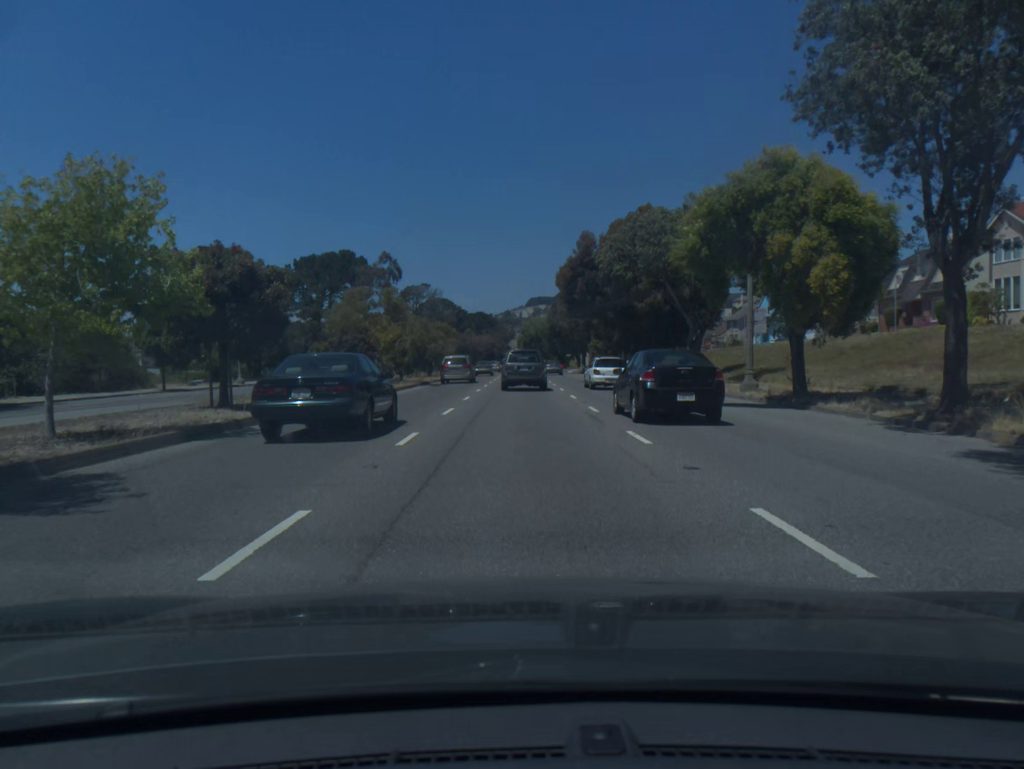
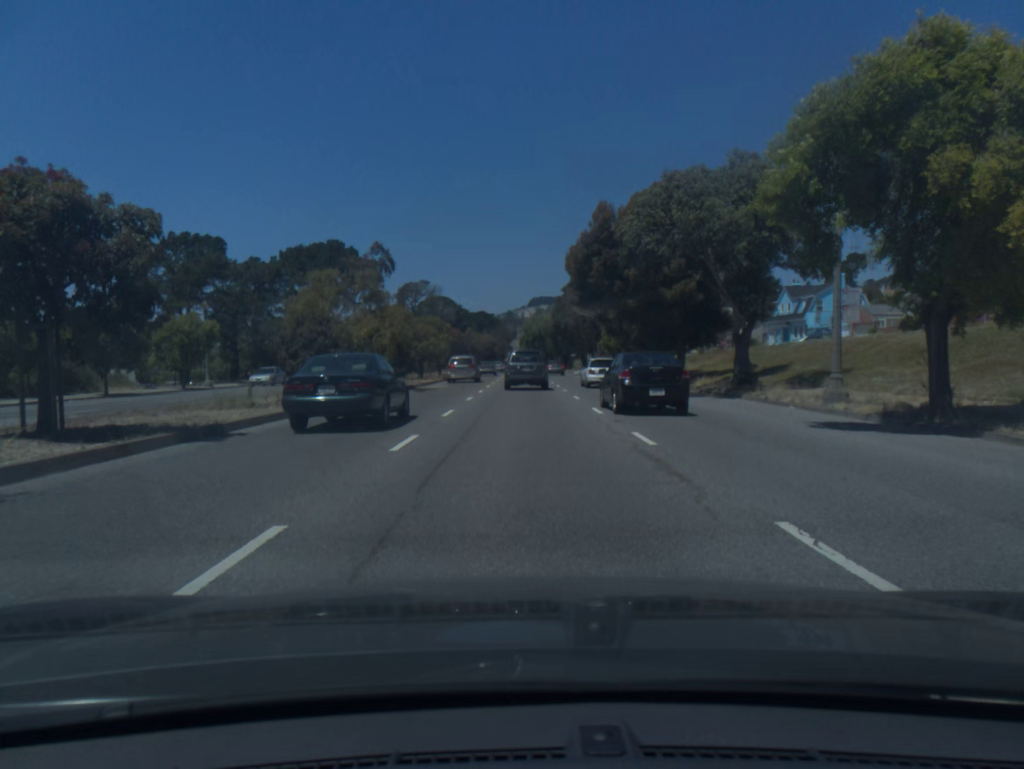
(0.0, +7.8) m; 0°
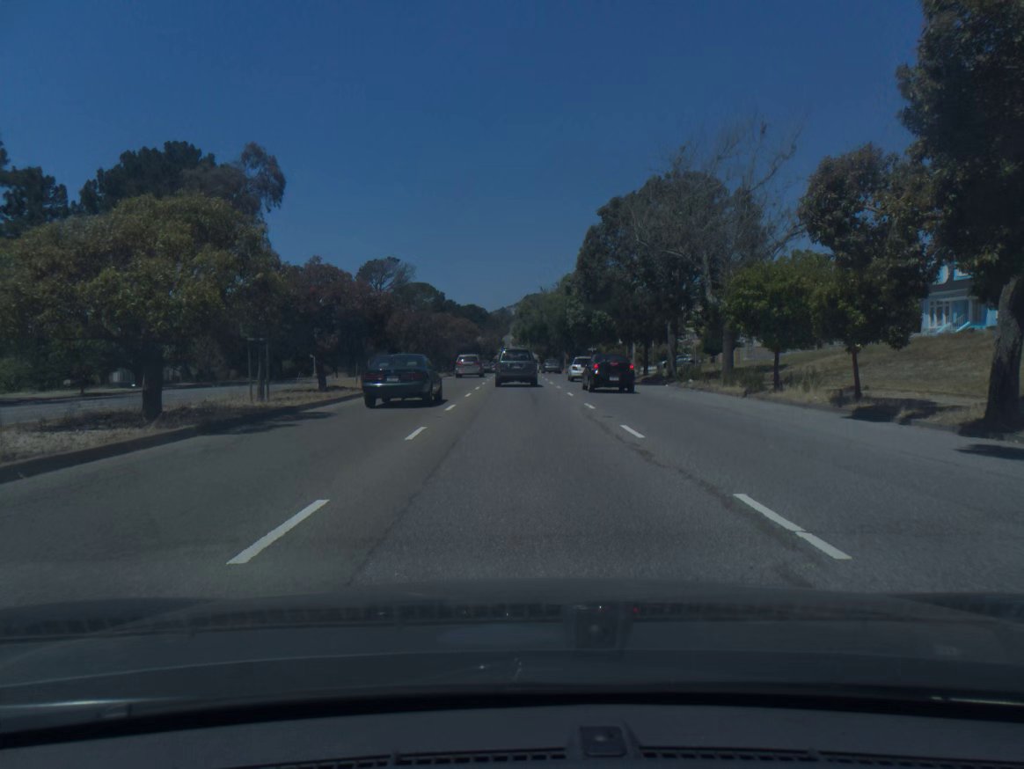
(-0.2, +42.2) m; 0°
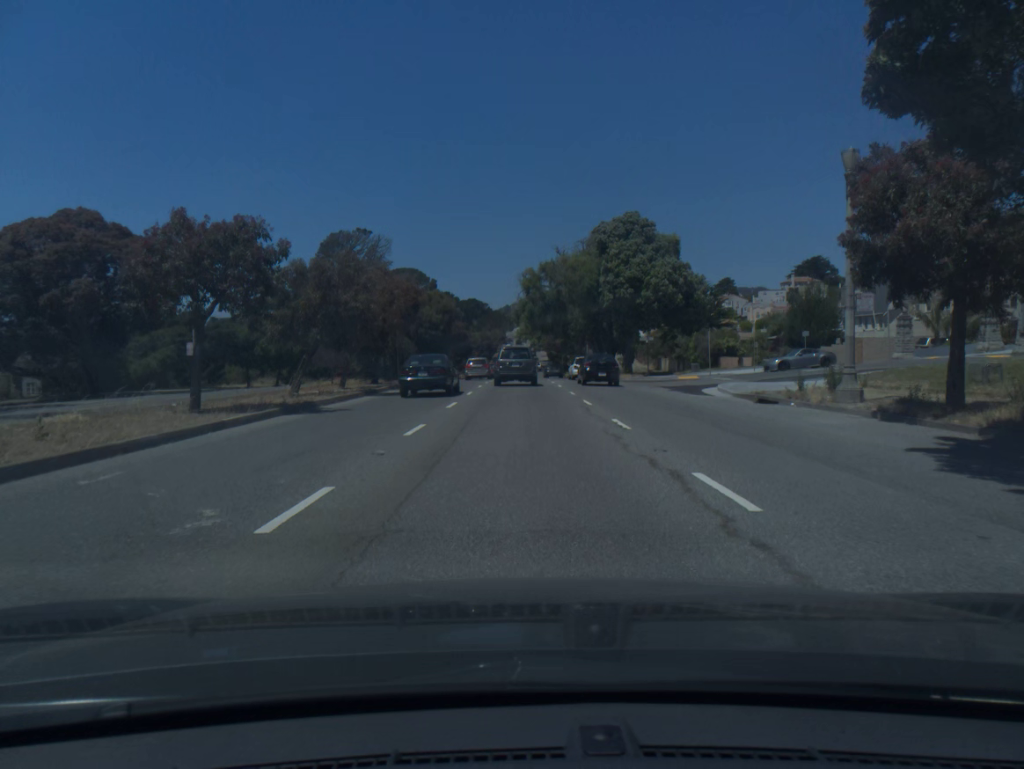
(+0.1, +35.6) m; 0°
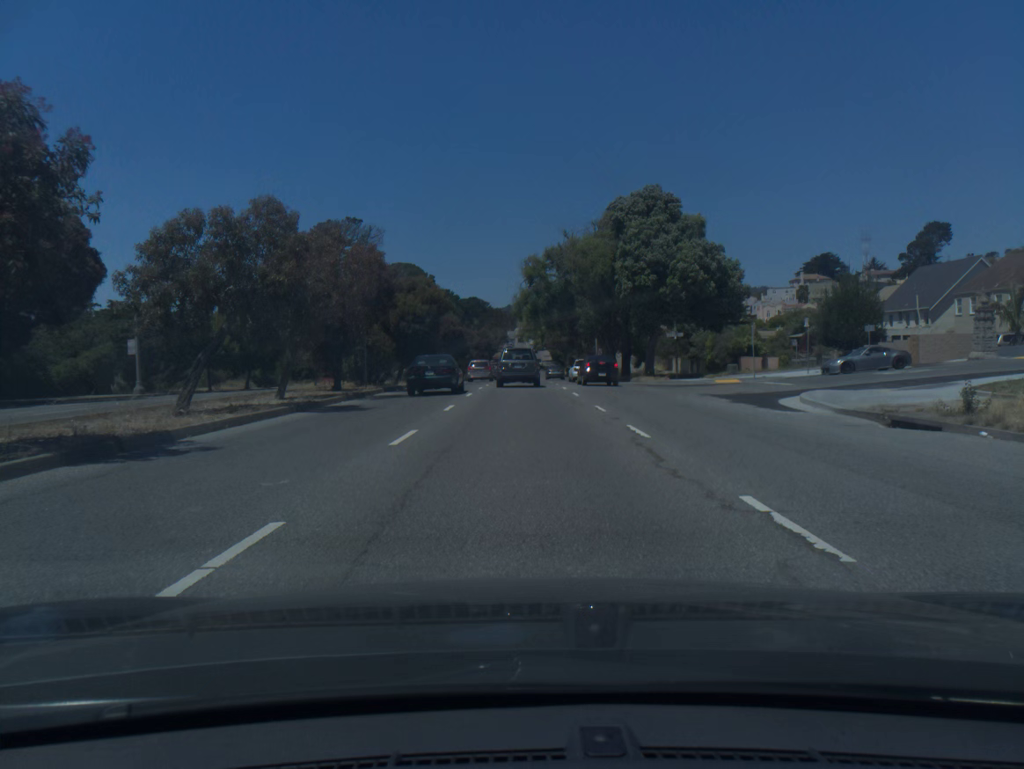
(0.0, +9.0) m; 0°
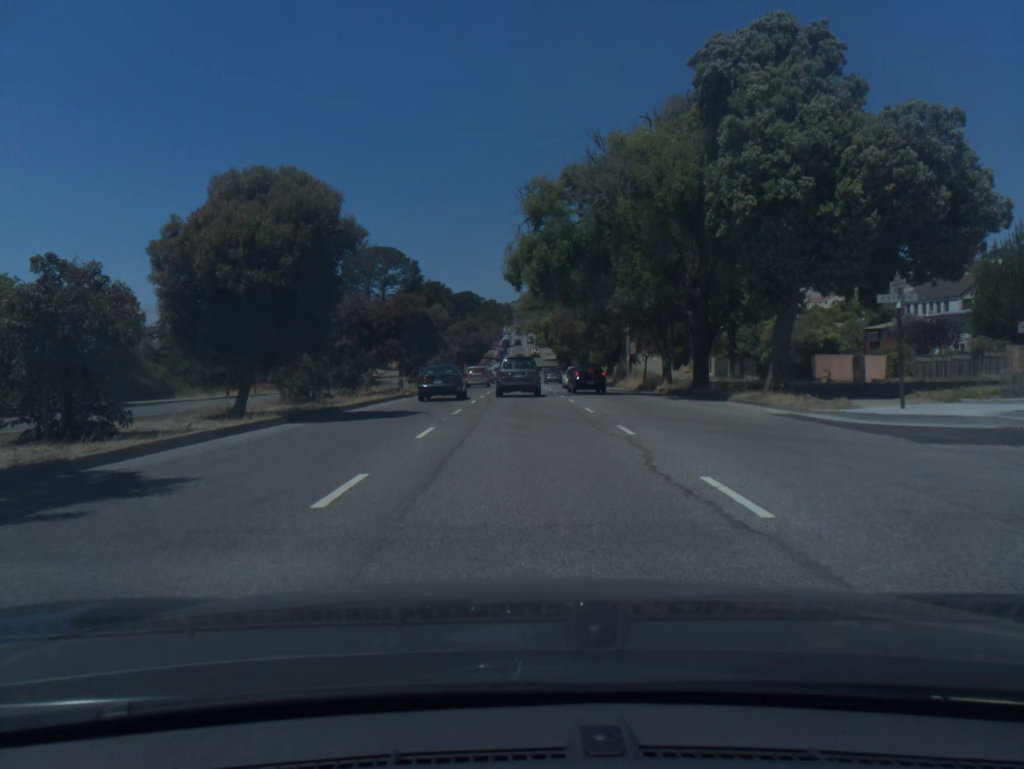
(0.0, +26.8) m; 0°
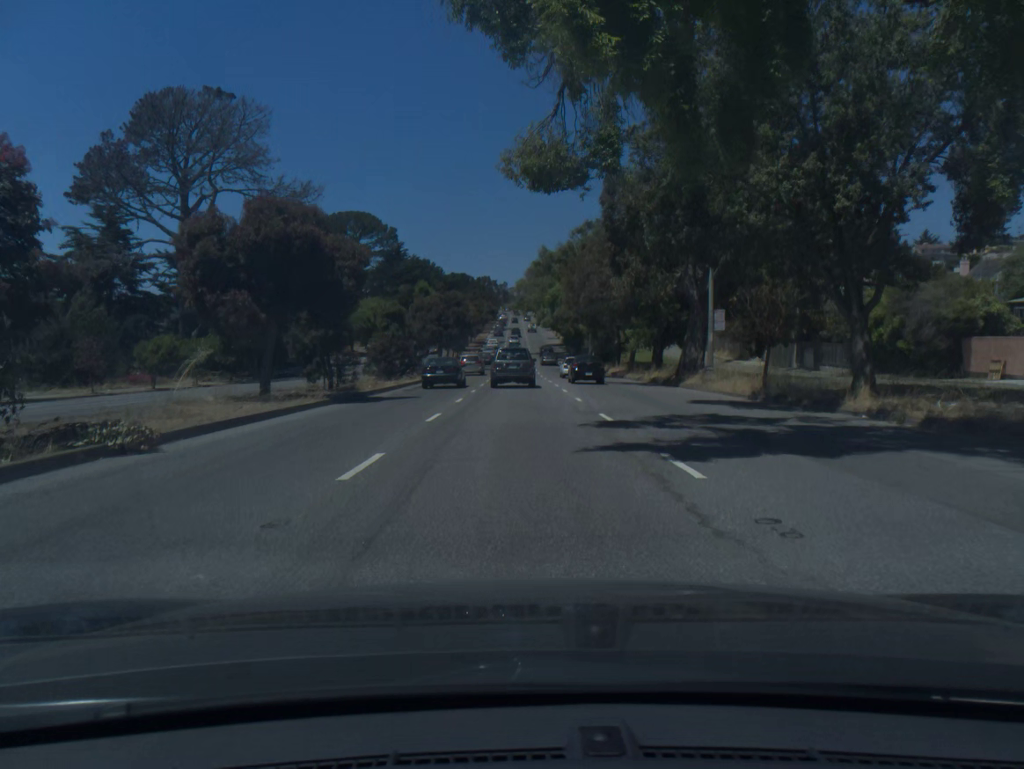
(+0.1, +26.7) m; 0°
